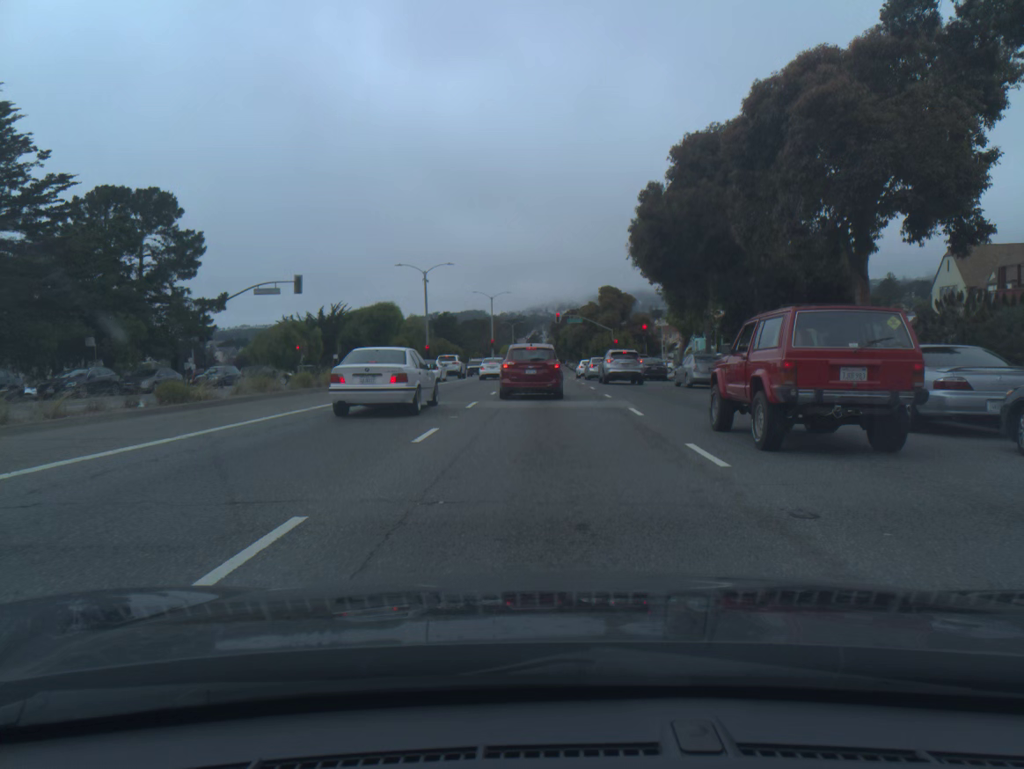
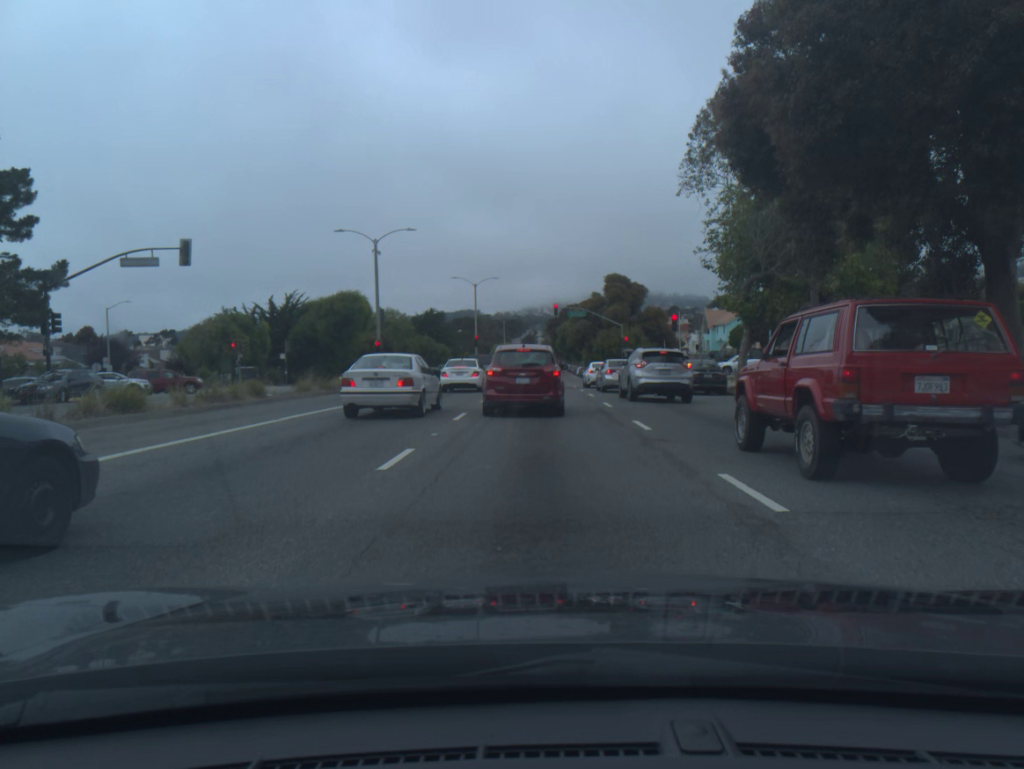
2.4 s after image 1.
(0.0, +17.0) m; 0°
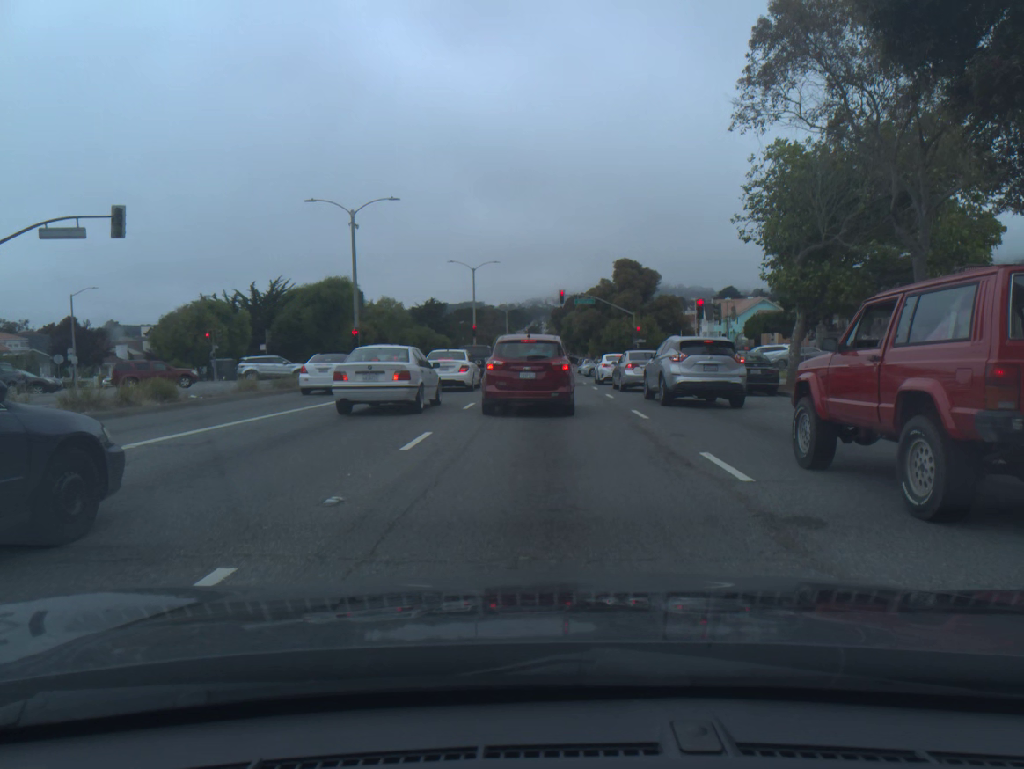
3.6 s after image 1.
(0.0, +6.4) m; 0°
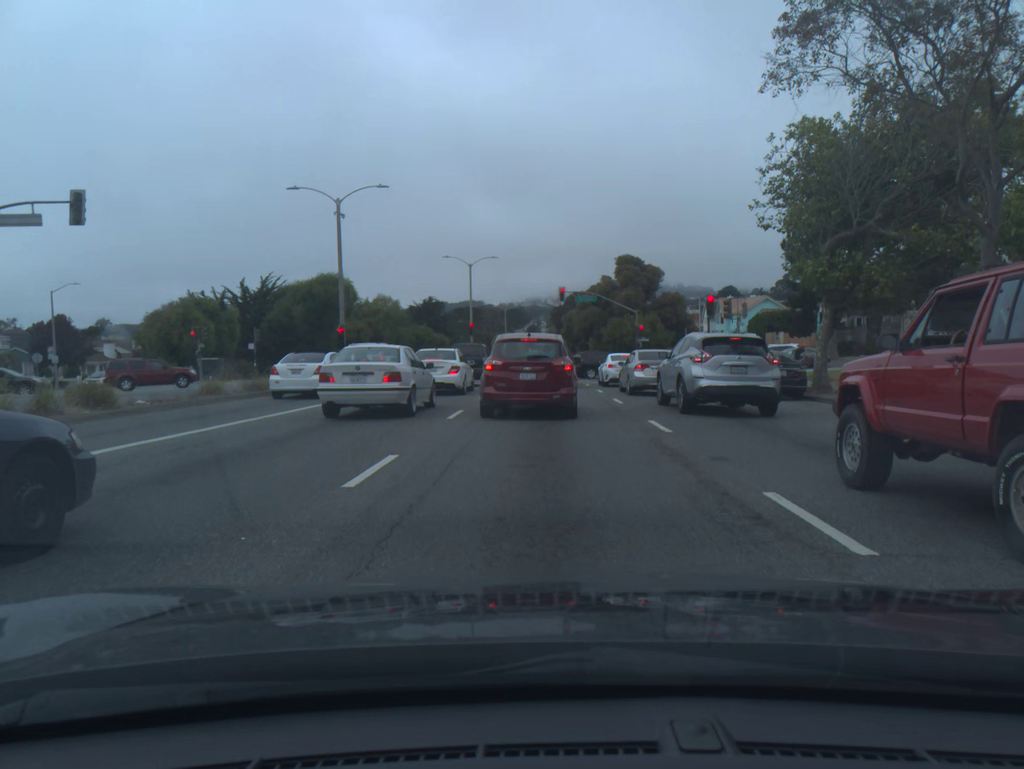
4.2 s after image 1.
(0.0, +2.8) m; 0°
